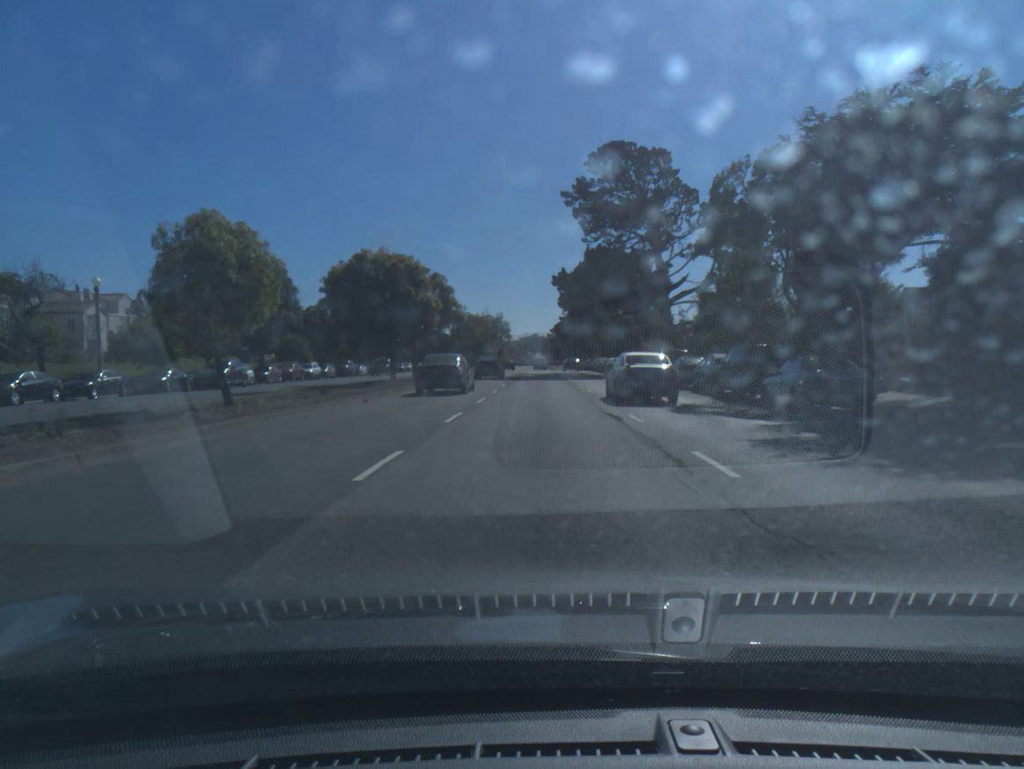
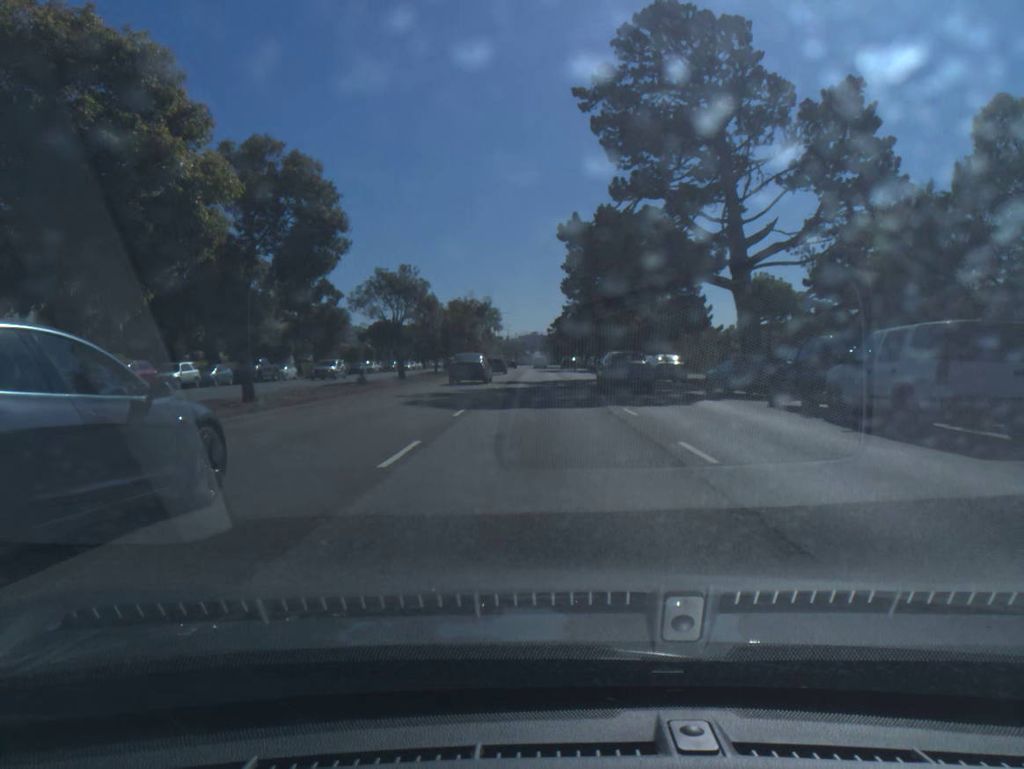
(+0.1, +28.0) m; 0°
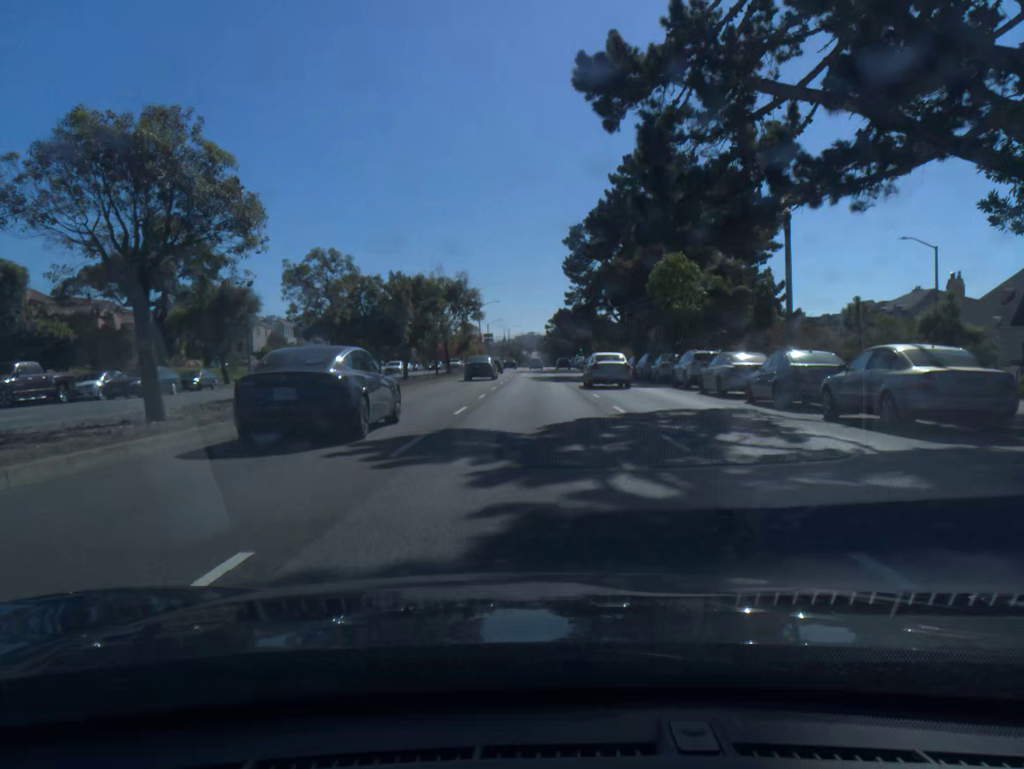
(+0.1, +28.0) m; 0°
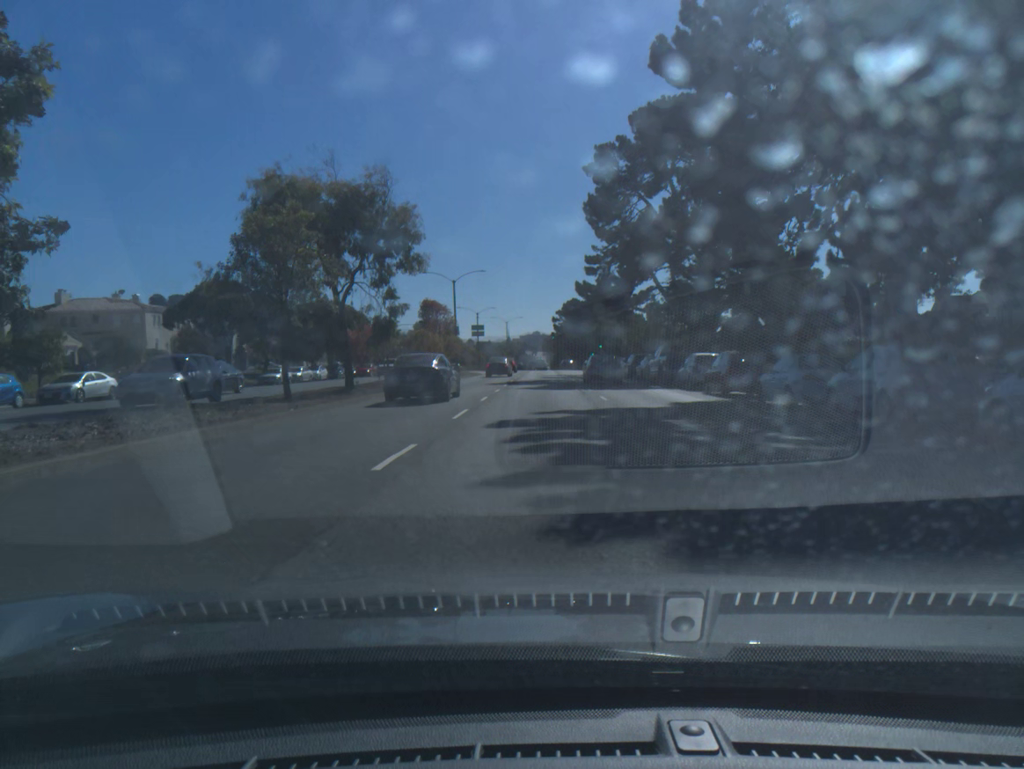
(-0.2, +37.5) m; 0°
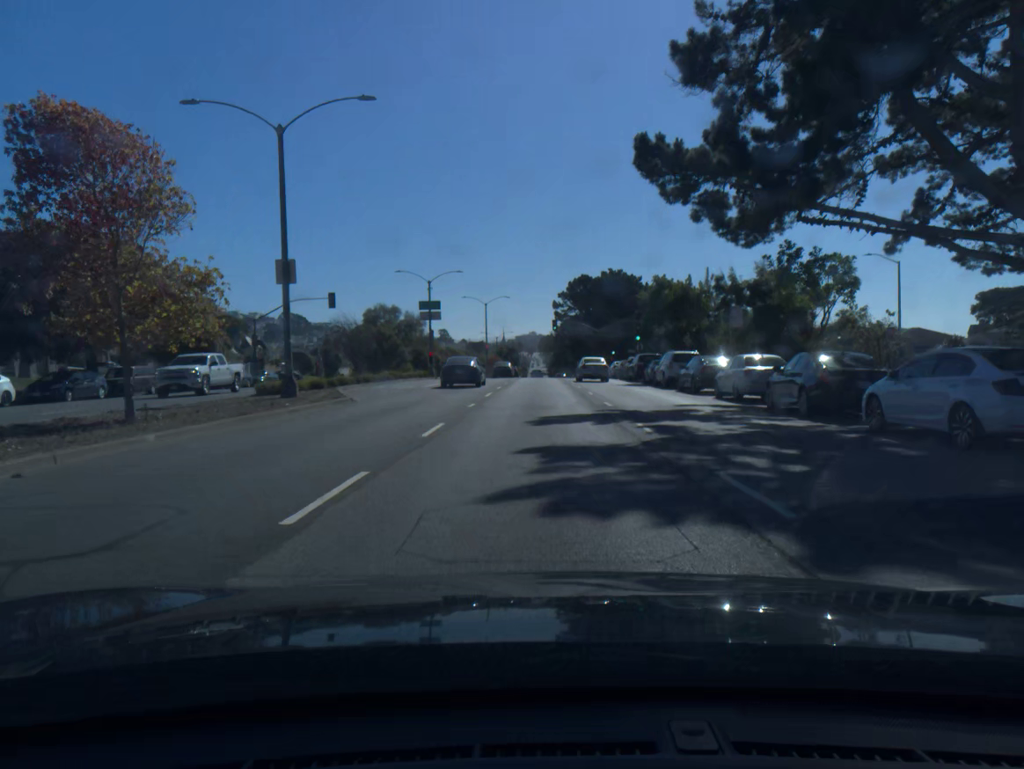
(+0.1, +47.1) m; 0°
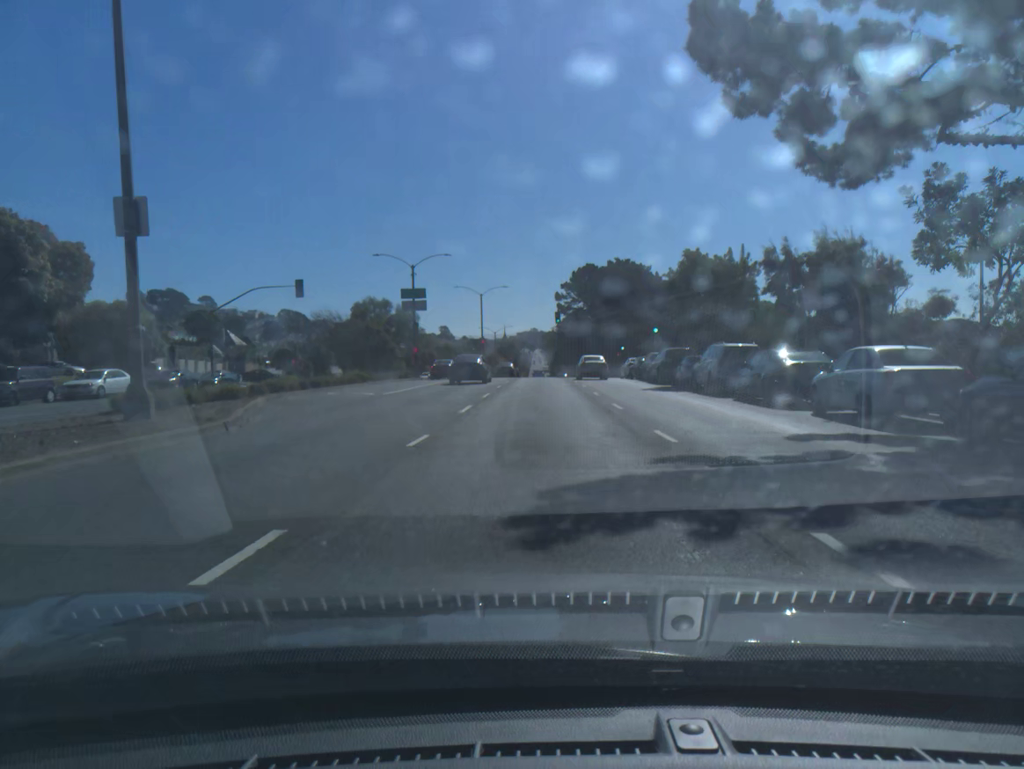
(0.0, +9.4) m; 0°
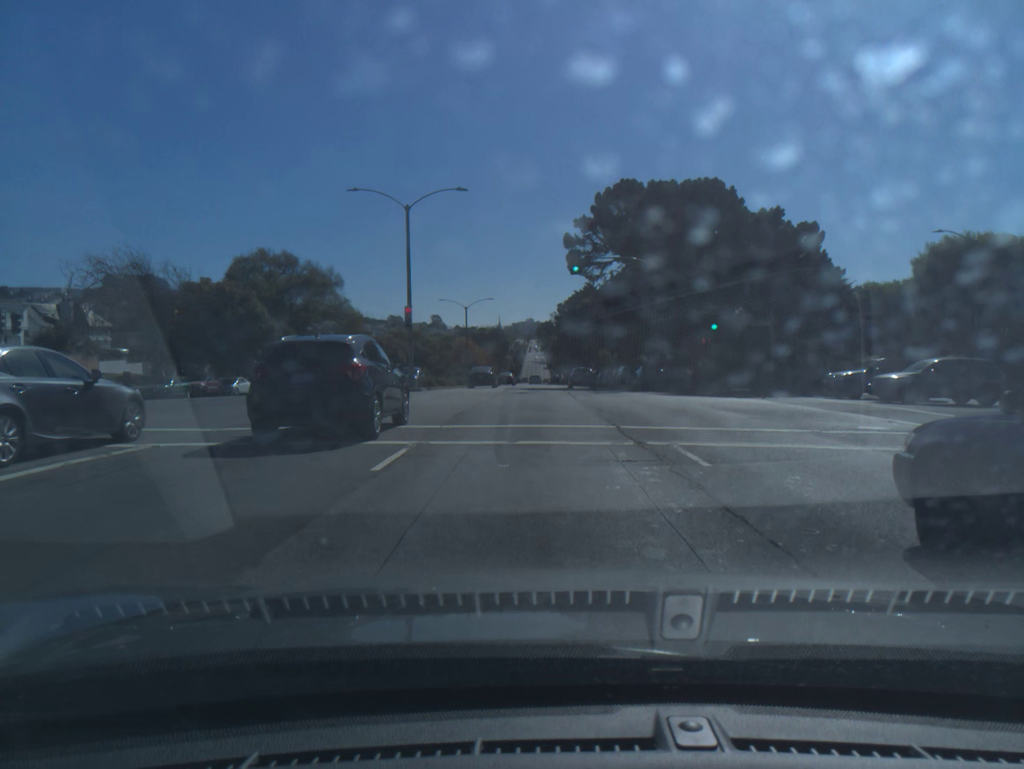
(0.0, +47.2) m; 0°
